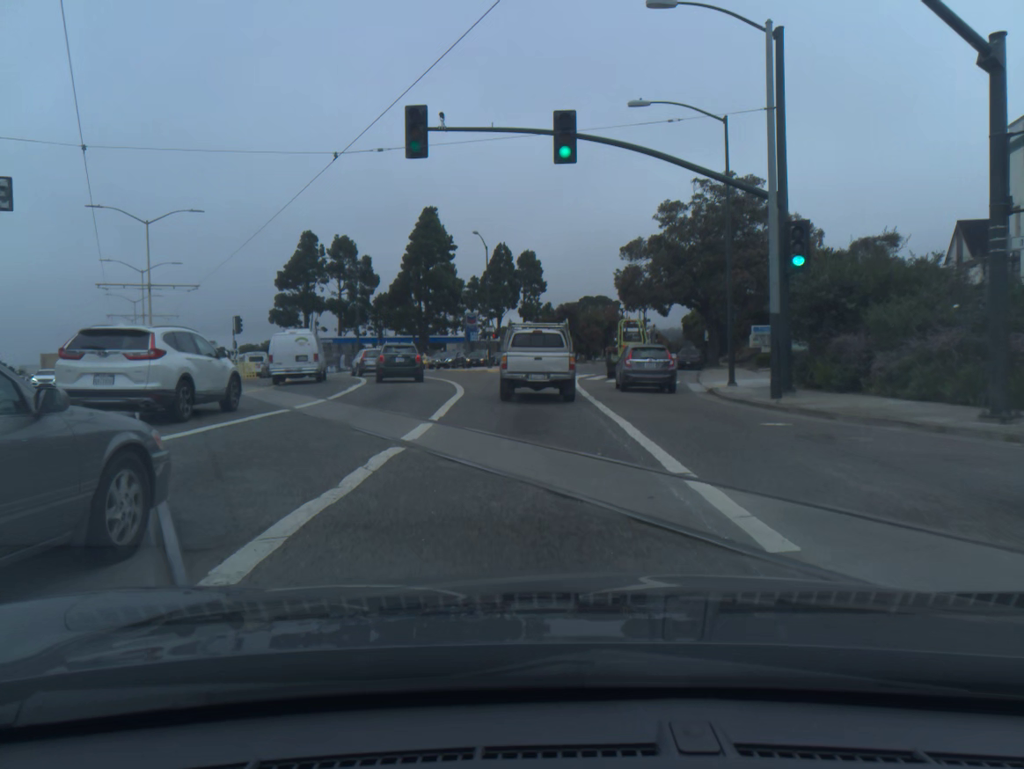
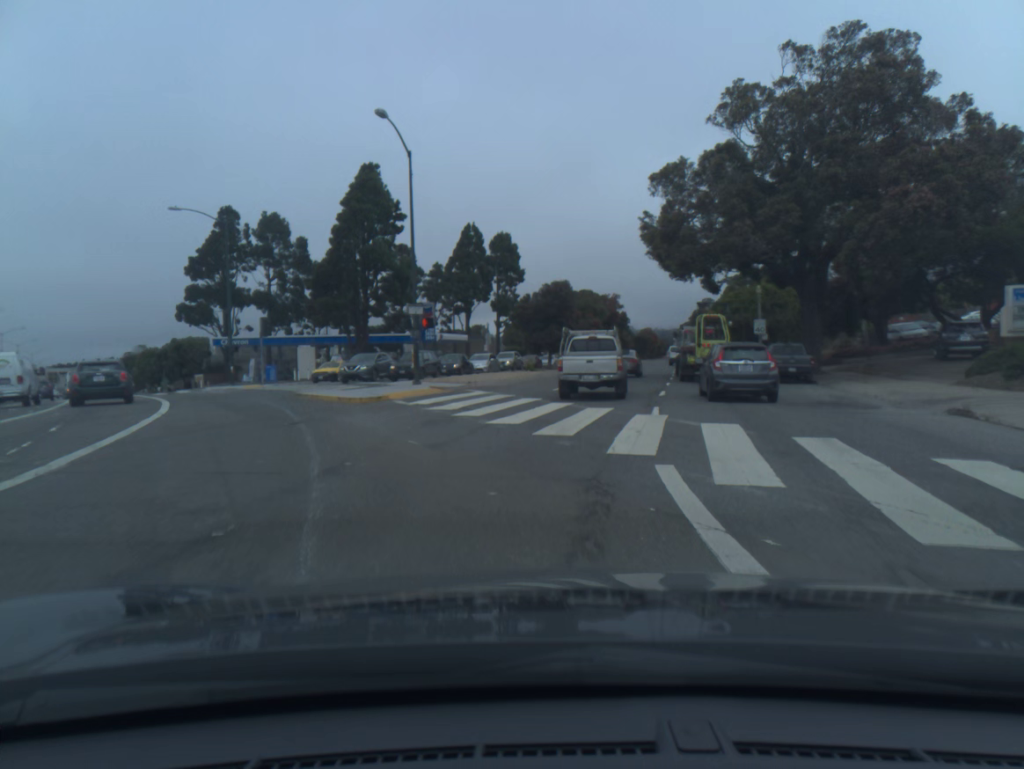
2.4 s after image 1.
(+0.3, +29.2) m; +2°
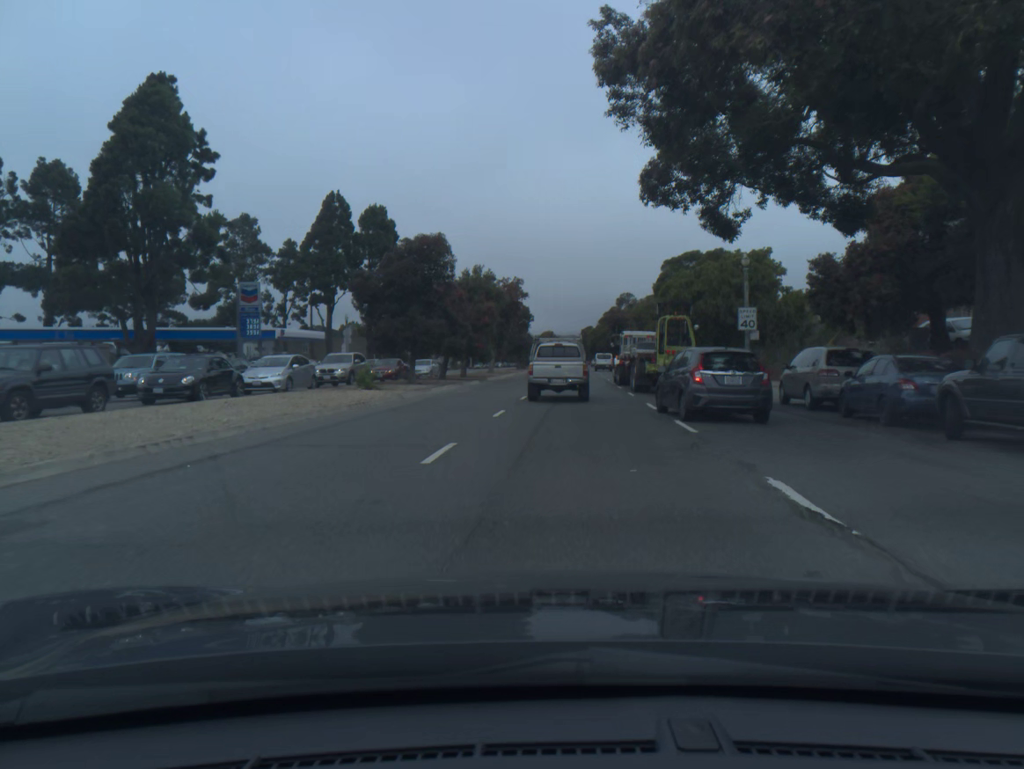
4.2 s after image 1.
(+1.8, +24.4) m; +7°
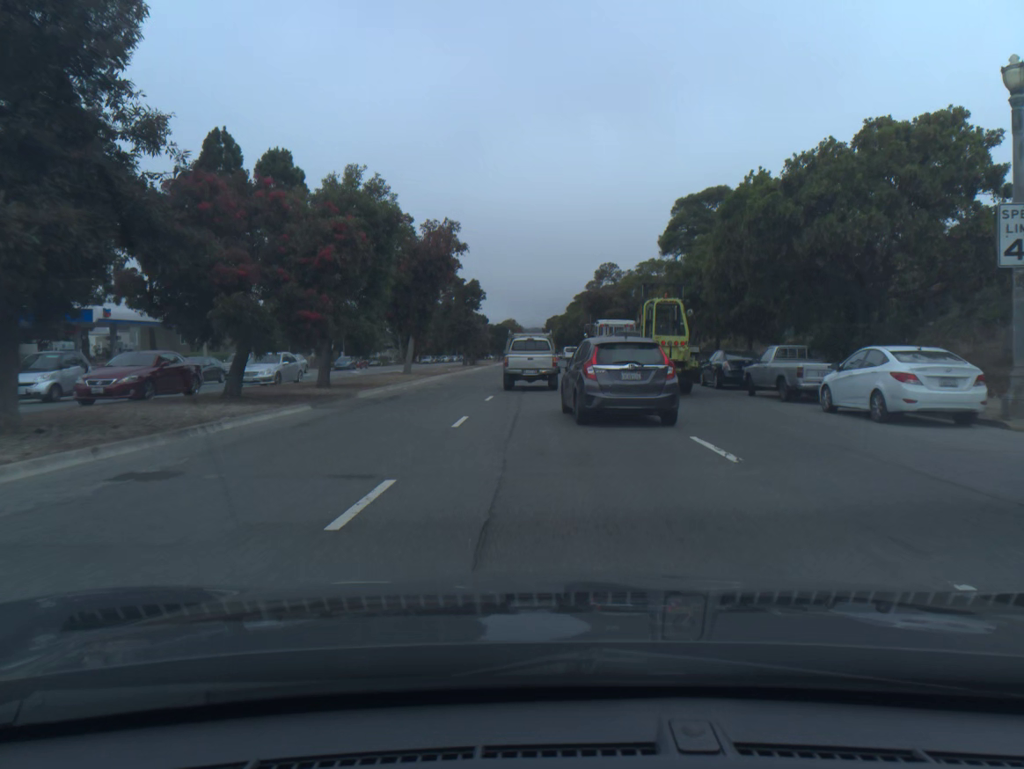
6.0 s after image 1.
(+0.8, +25.6) m; +3°
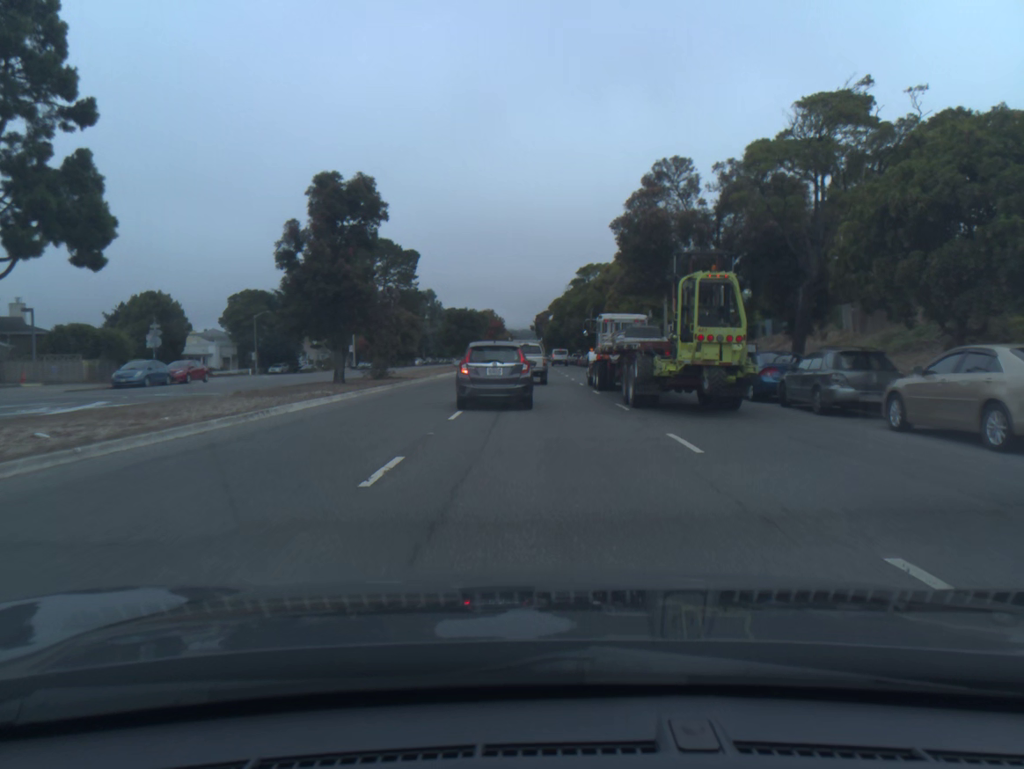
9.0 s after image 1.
(+0.4, +42.7) m; +1°
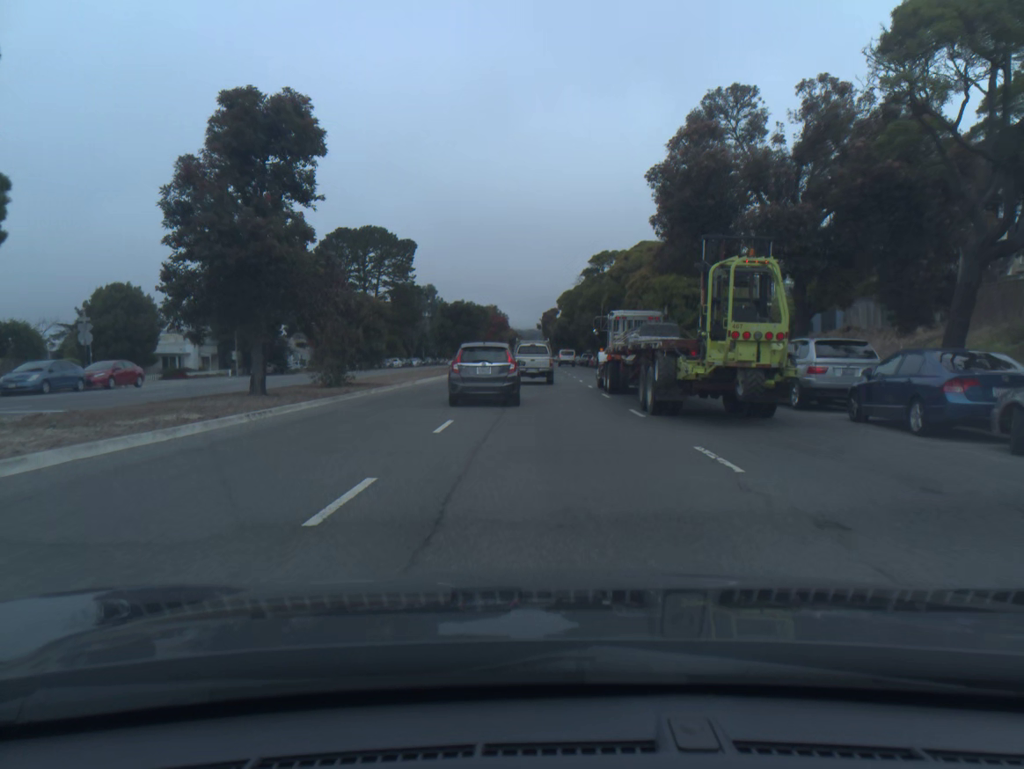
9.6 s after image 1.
(-0.1, +9.2) m; -1°
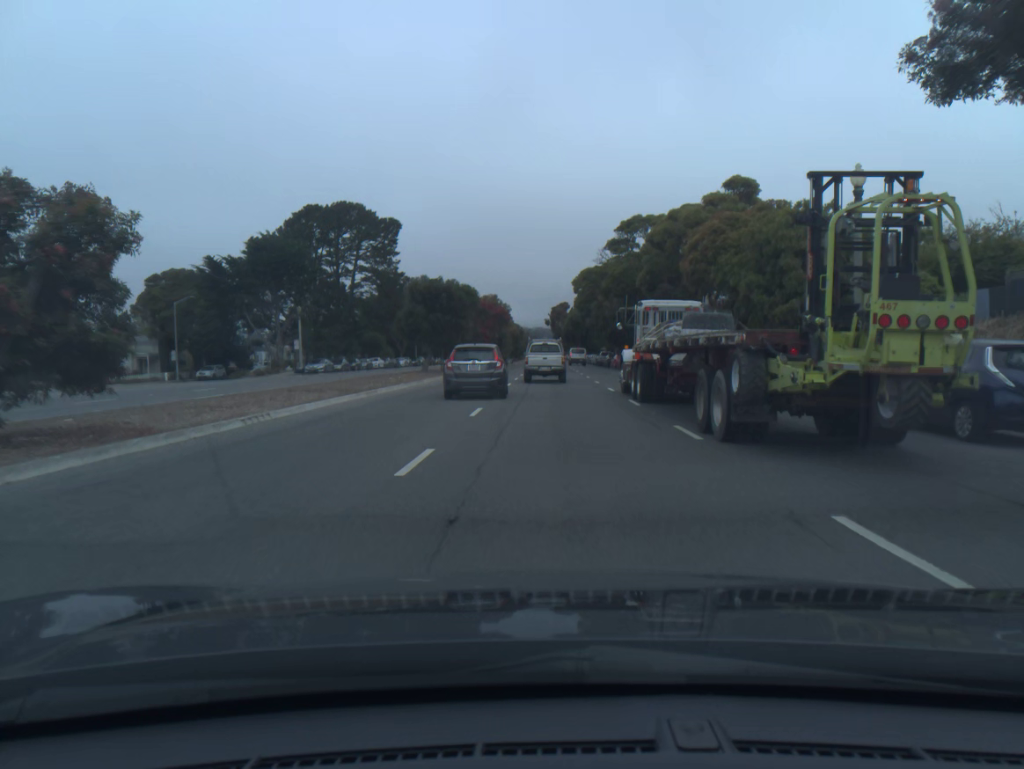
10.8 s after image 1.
(-0.2, +19.1) m; -1°
